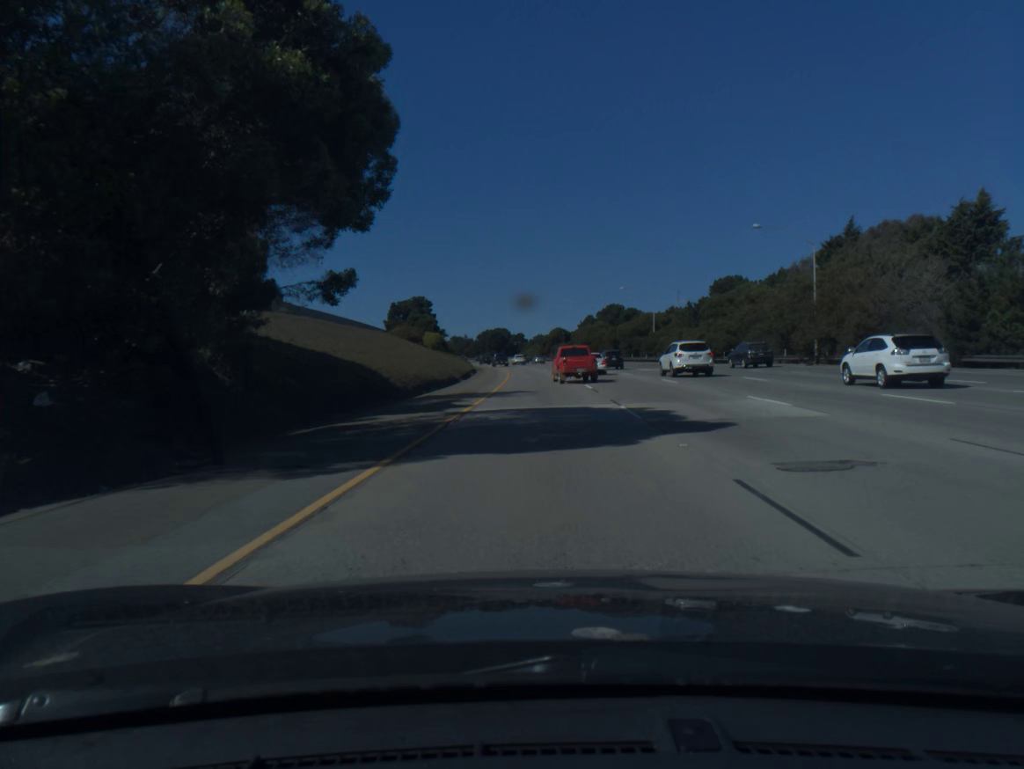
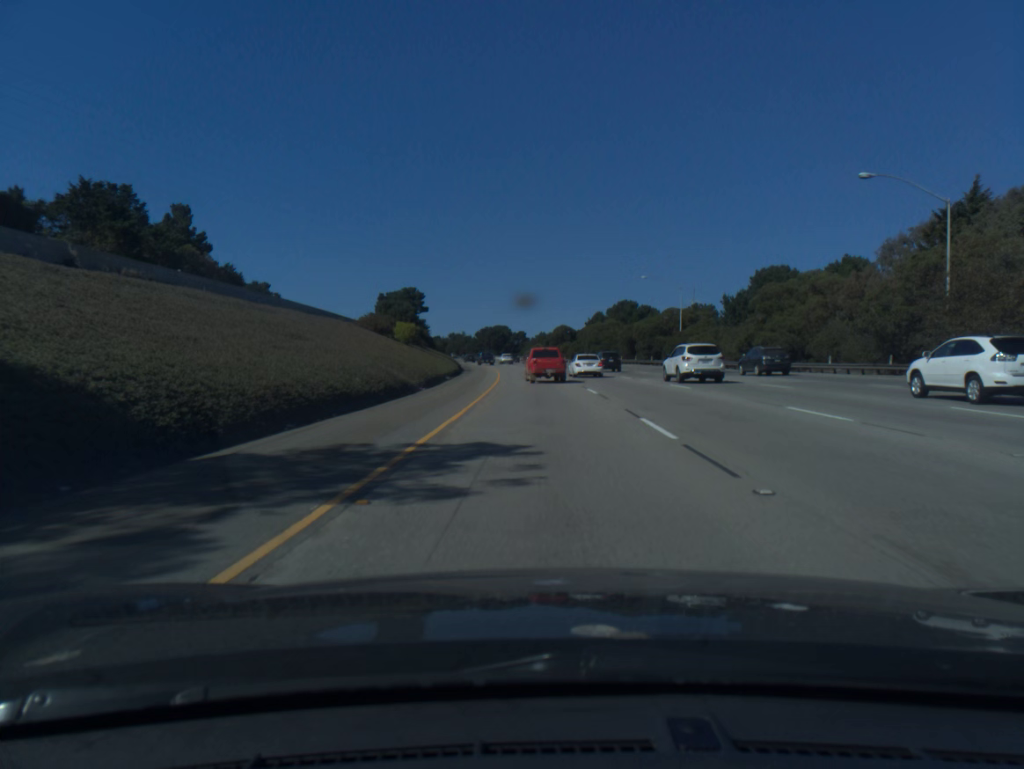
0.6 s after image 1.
(0.0, +18.2) m; 0°
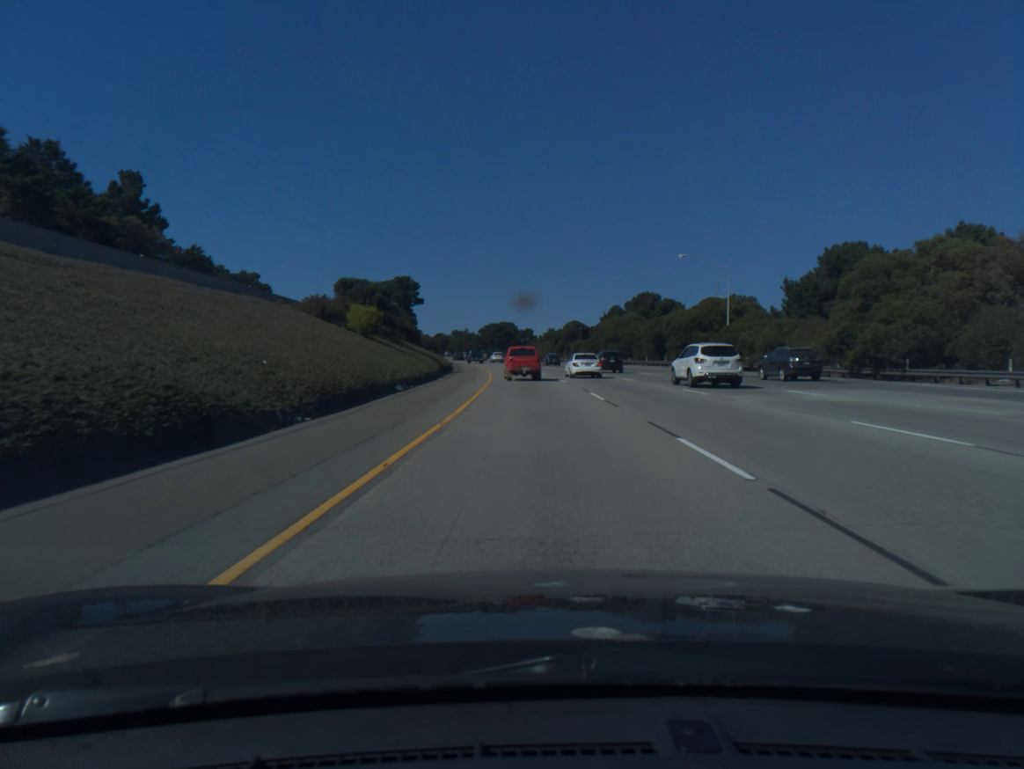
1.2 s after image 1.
(-0.1, +18.4) m; 0°
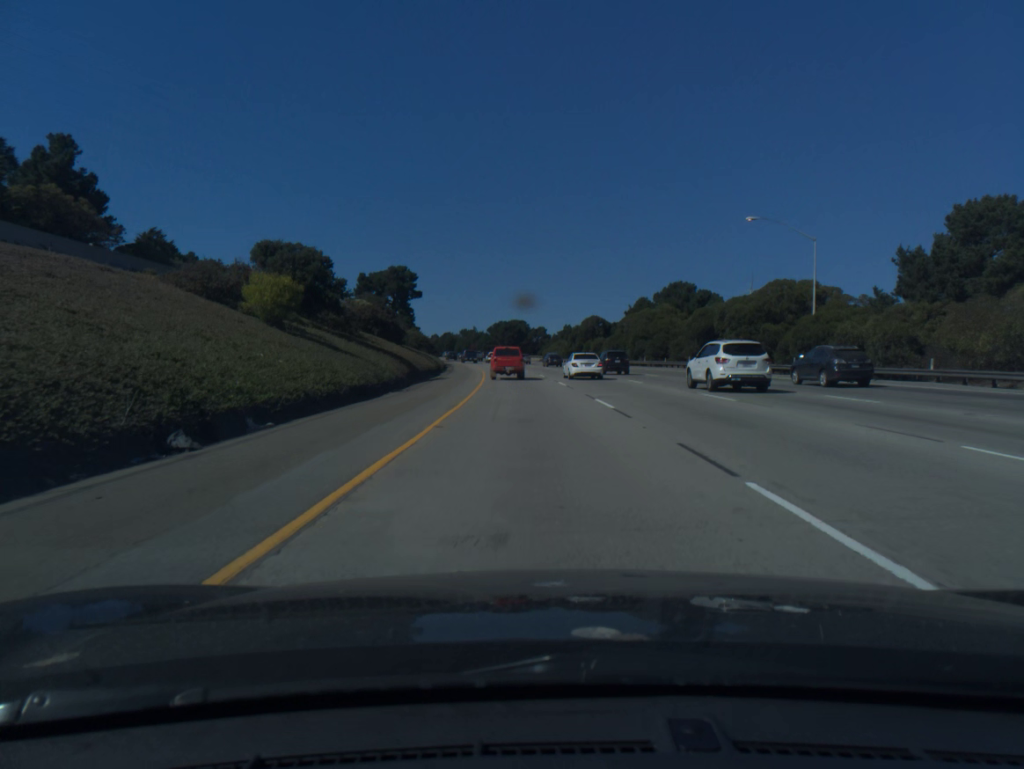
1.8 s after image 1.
(-0.1, +18.5) m; -1°
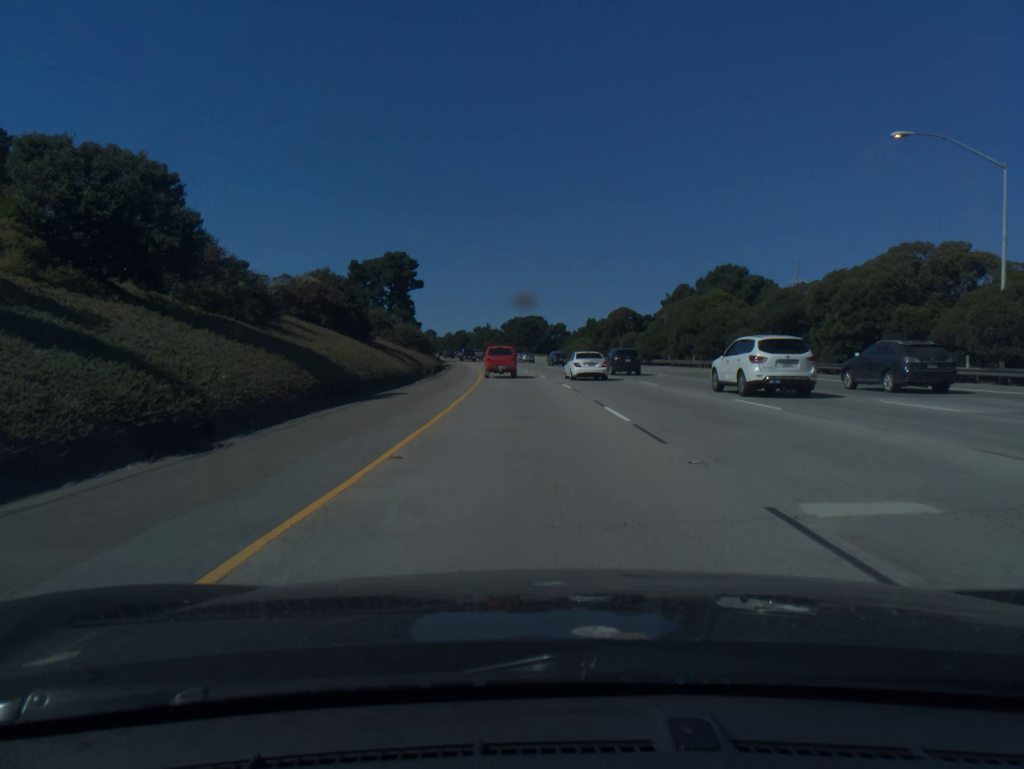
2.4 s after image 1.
(-0.2, +18.6) m; -1°
